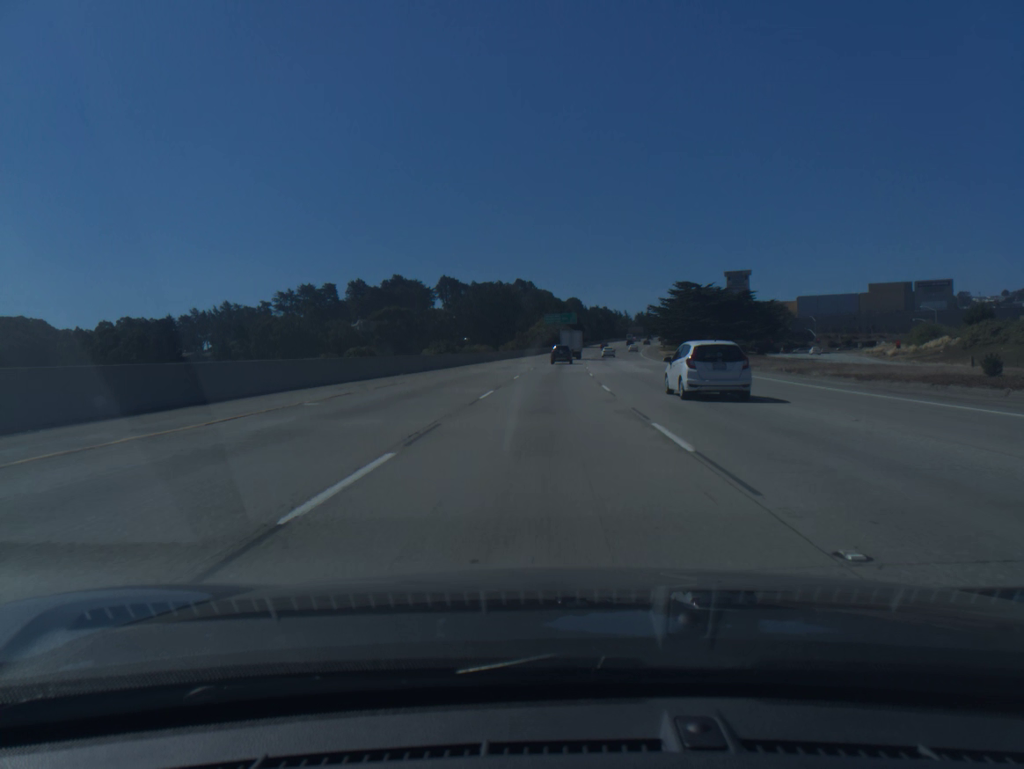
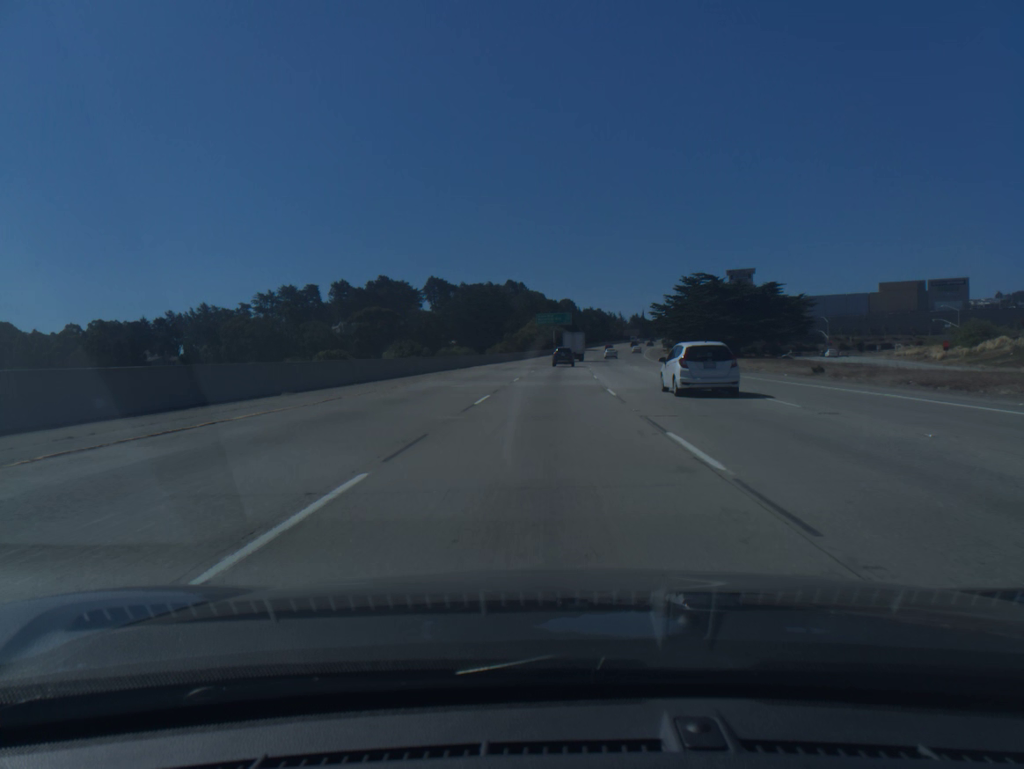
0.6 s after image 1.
(+0.1, +16.2) m; +1°
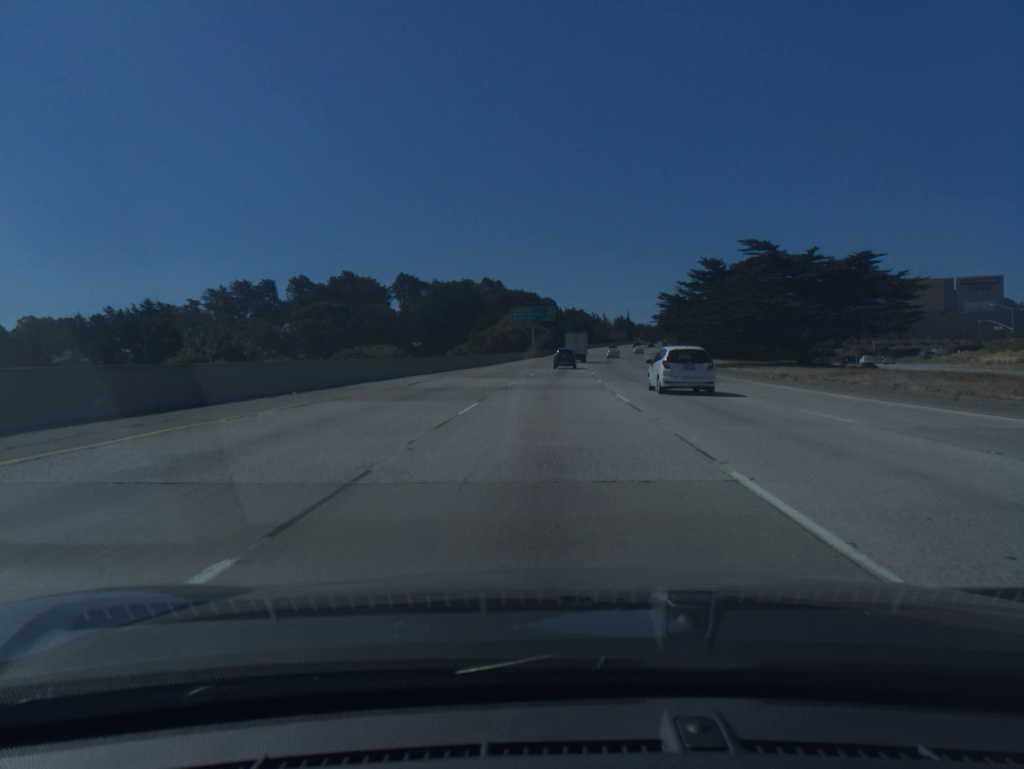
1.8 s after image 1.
(+0.4, +32.5) m; +1°
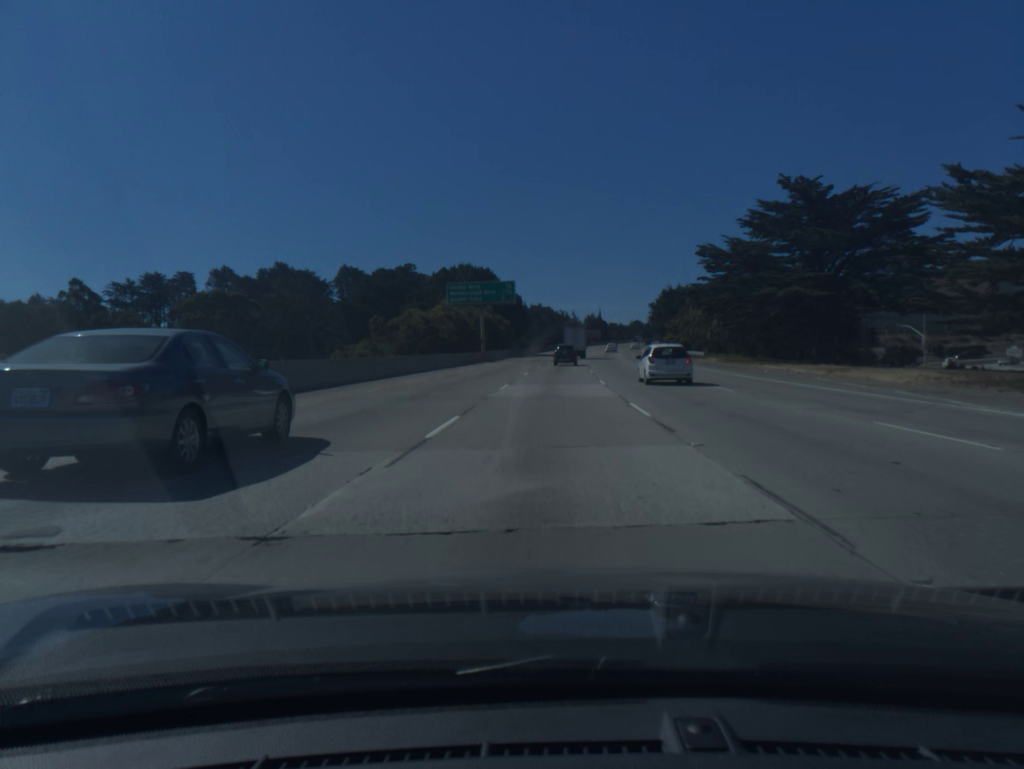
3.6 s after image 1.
(+1.1, +48.5) m; +3°
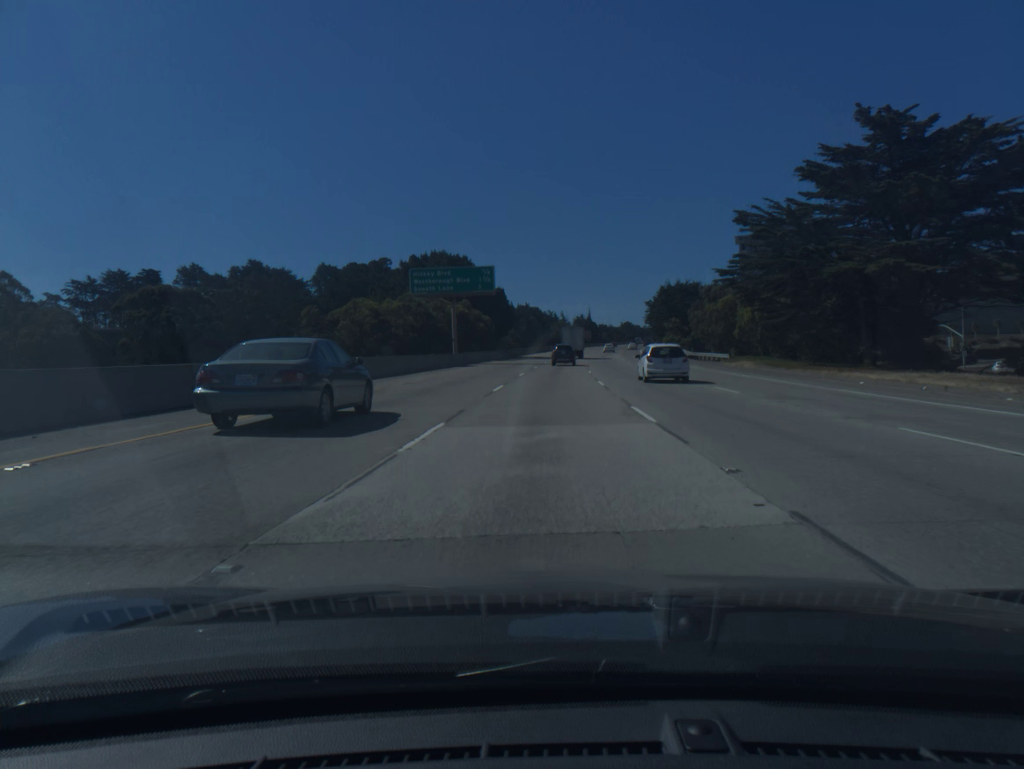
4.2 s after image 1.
(+0.1, +16.0) m; +1°
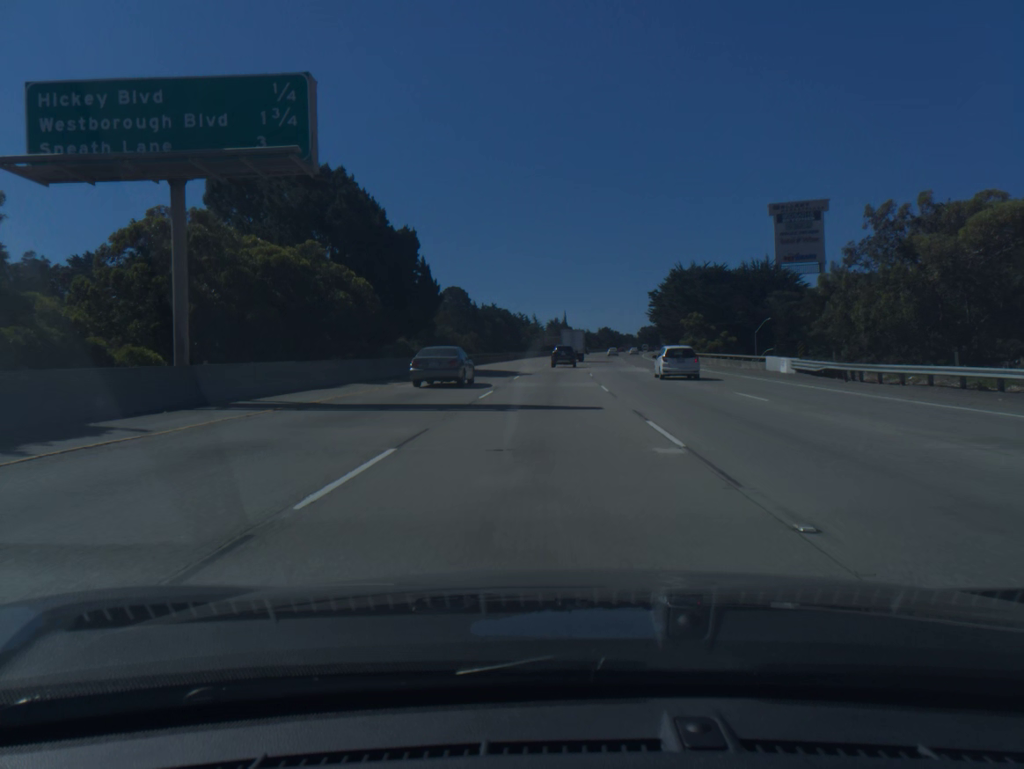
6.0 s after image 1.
(+0.9, +47.5) m; +2°
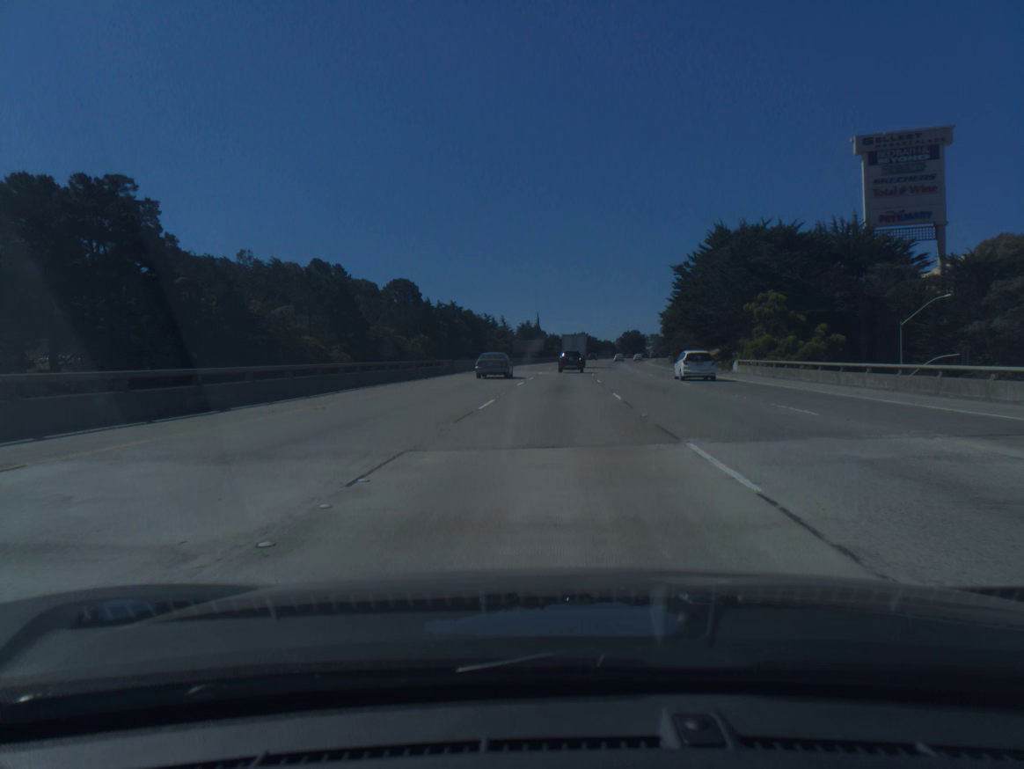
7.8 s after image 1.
(+0.8, +46.6) m; +2°
